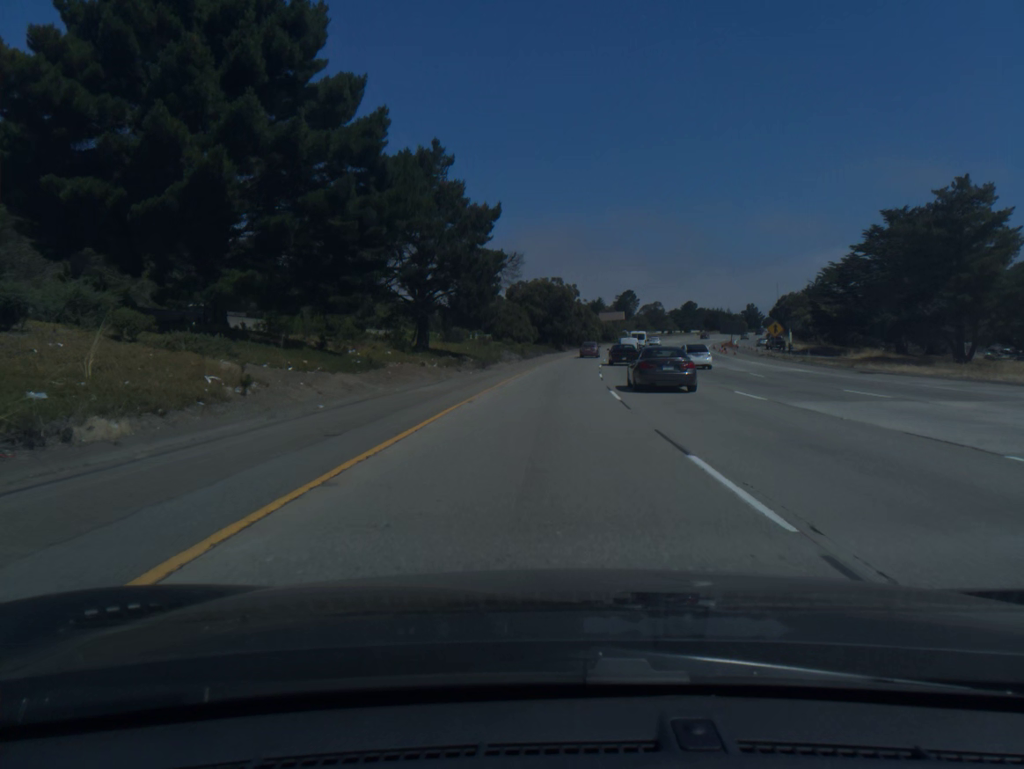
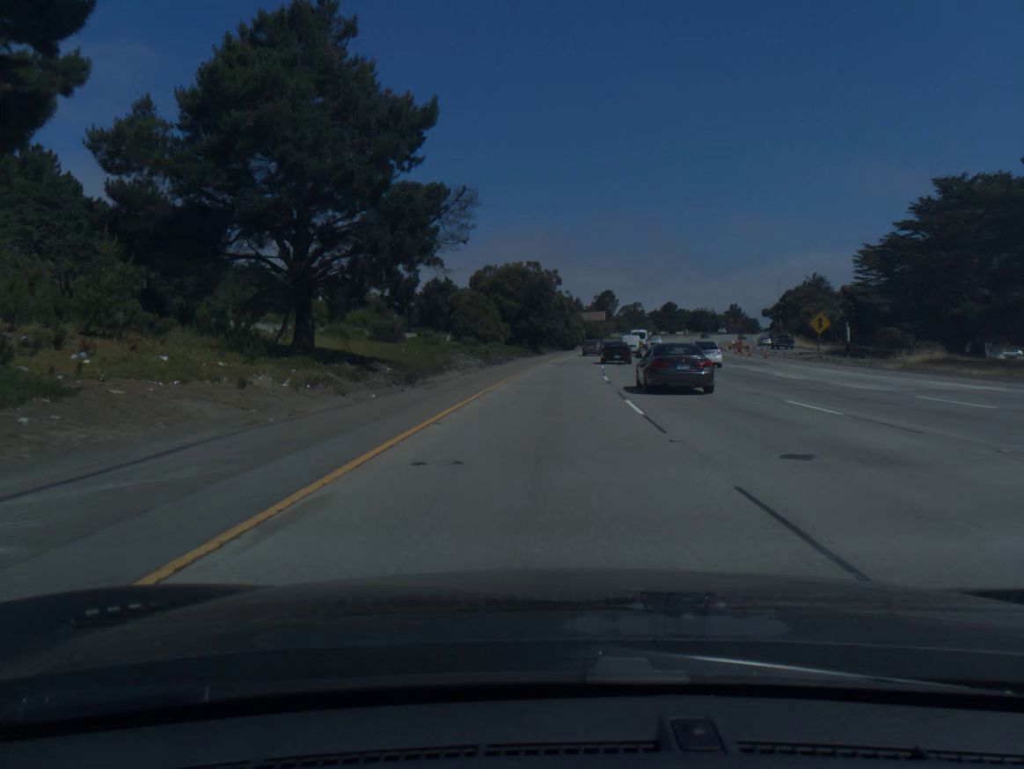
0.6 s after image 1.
(+0.3, +20.0) m; +2°
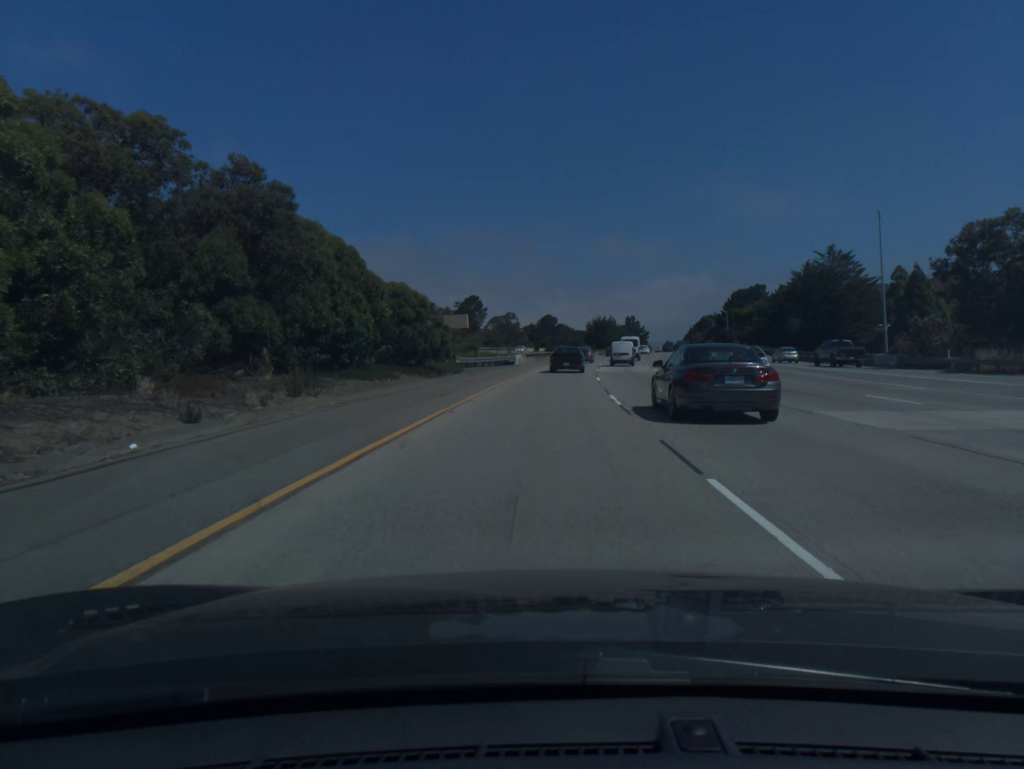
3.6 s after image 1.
(+8.5, +98.6) m; +10°
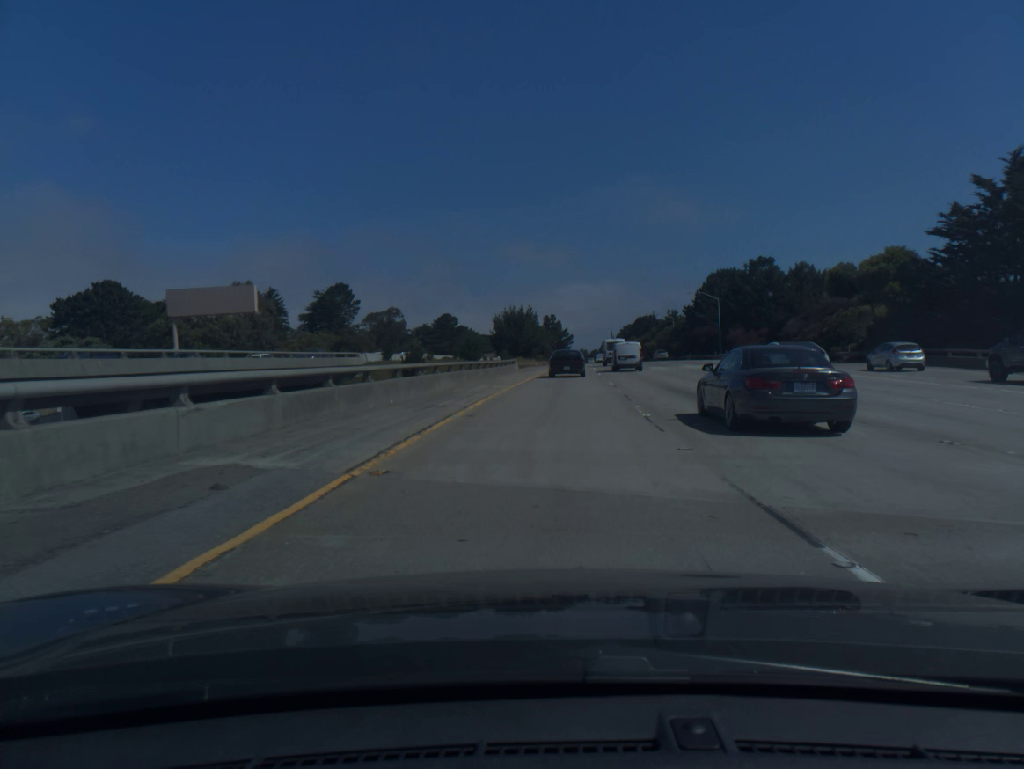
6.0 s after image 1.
(+4.3, +76.1) m; +7°
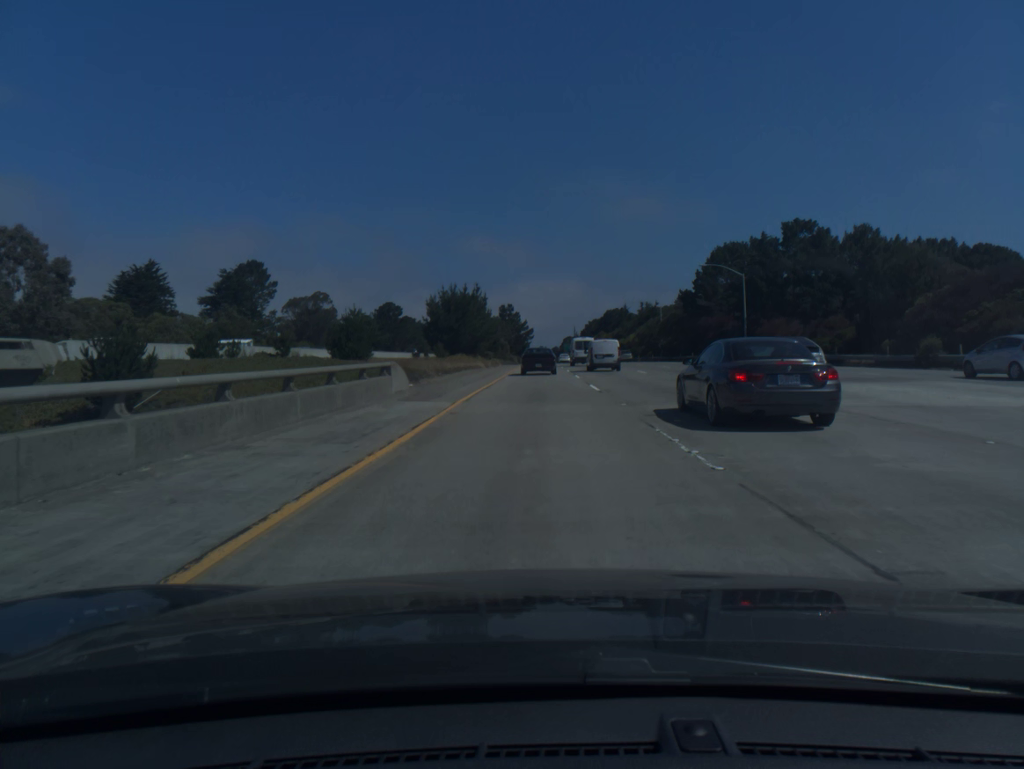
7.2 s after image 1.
(+1.1, +36.9) m; +3°
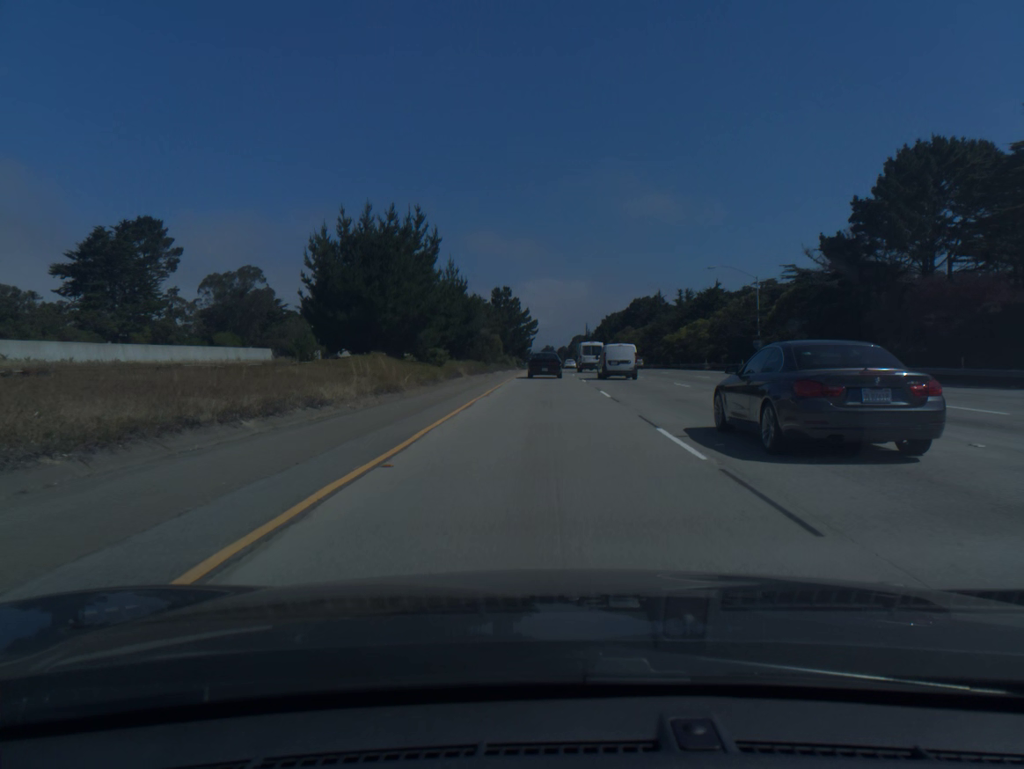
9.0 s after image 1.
(-0.1, +54.4) m; 0°
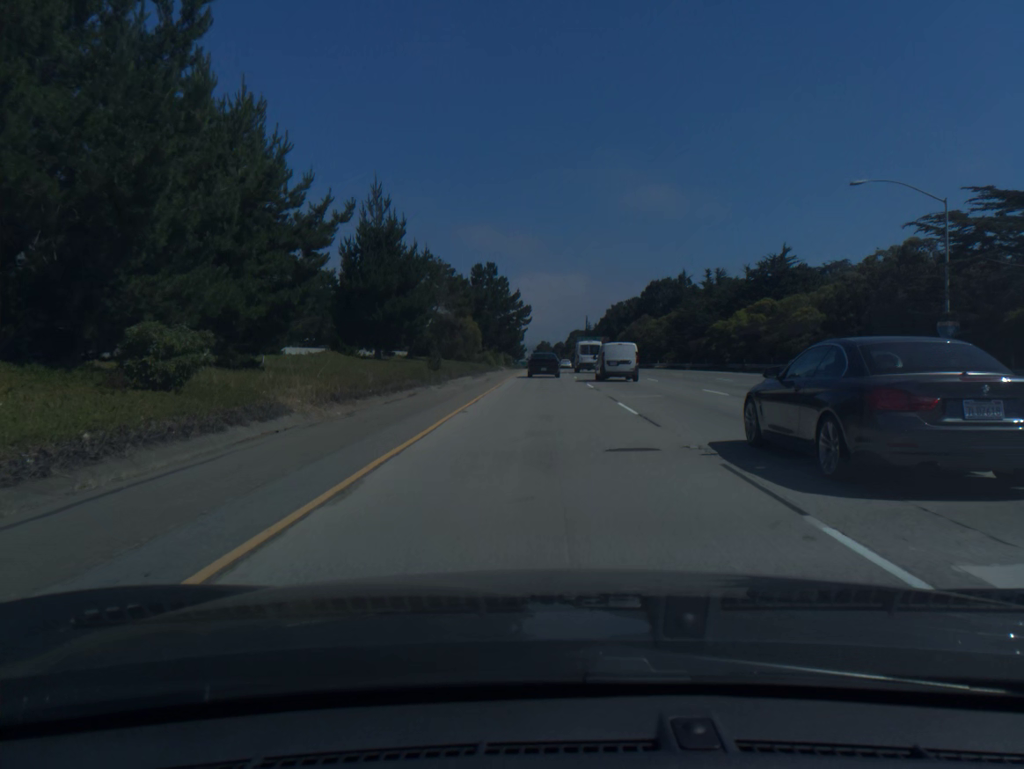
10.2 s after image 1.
(+0.1, +35.8) m; 0°
